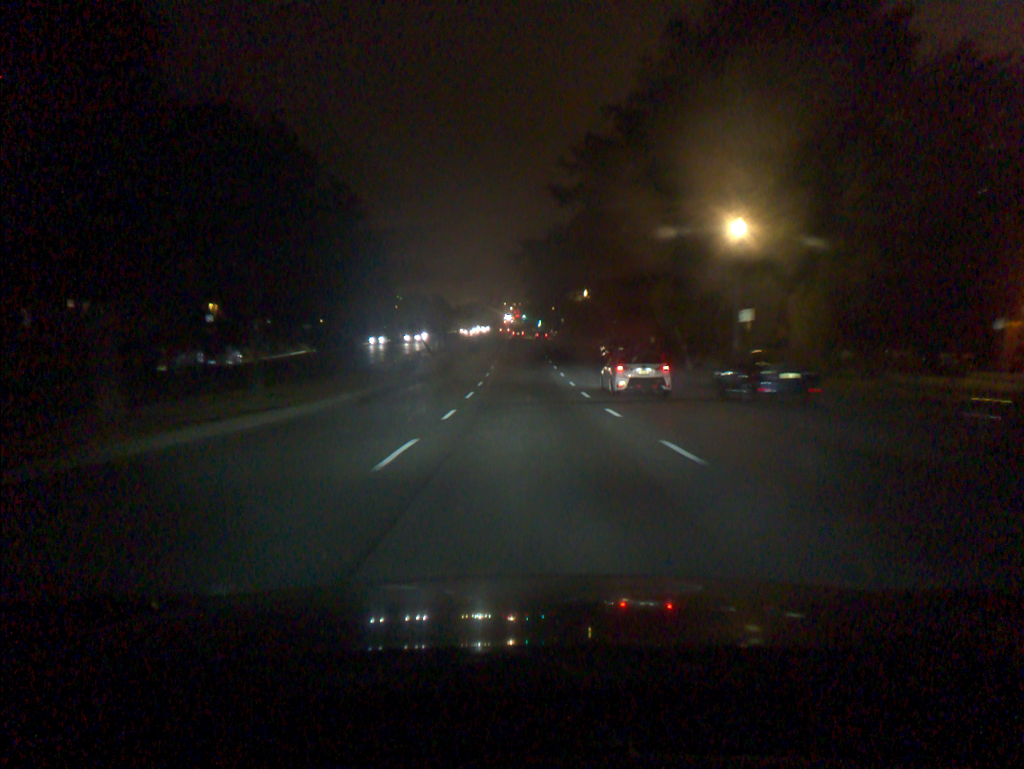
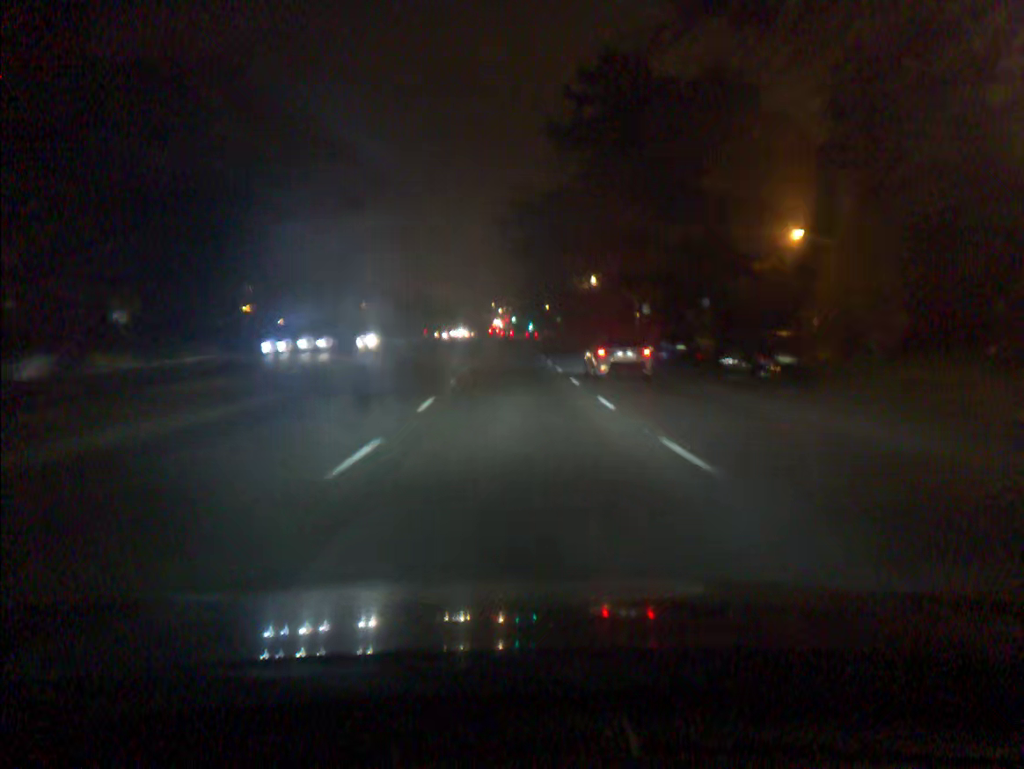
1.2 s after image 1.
(+0.2, +22.2) m; +1°
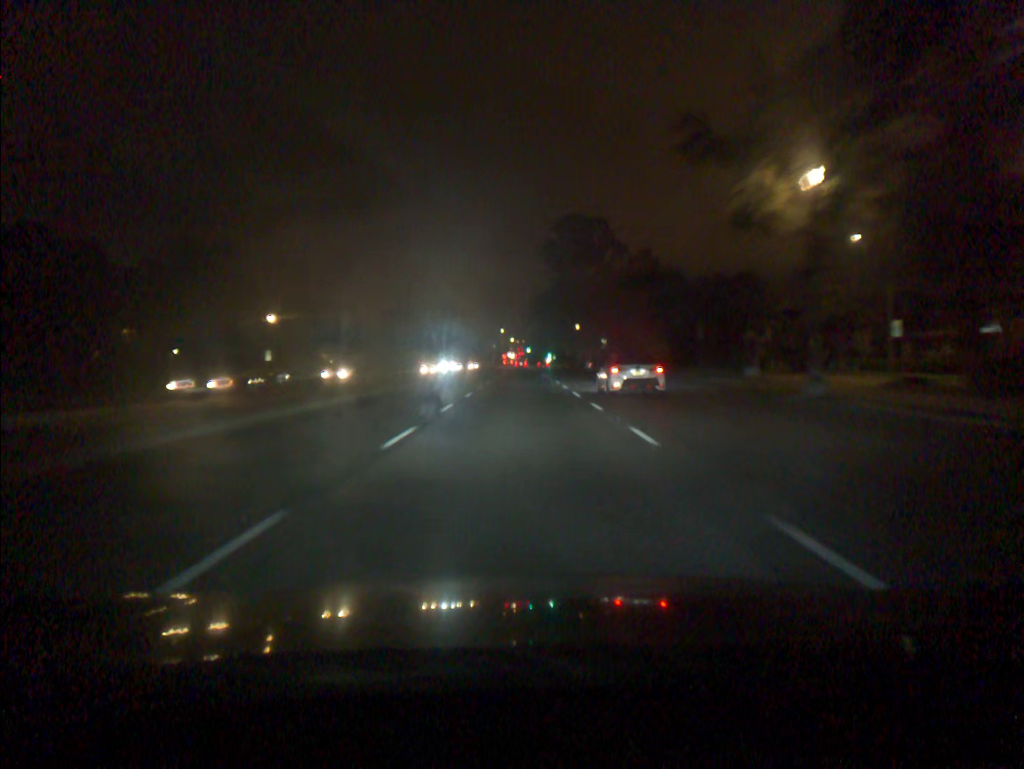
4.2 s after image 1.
(-0.7, +55.6) m; -1°
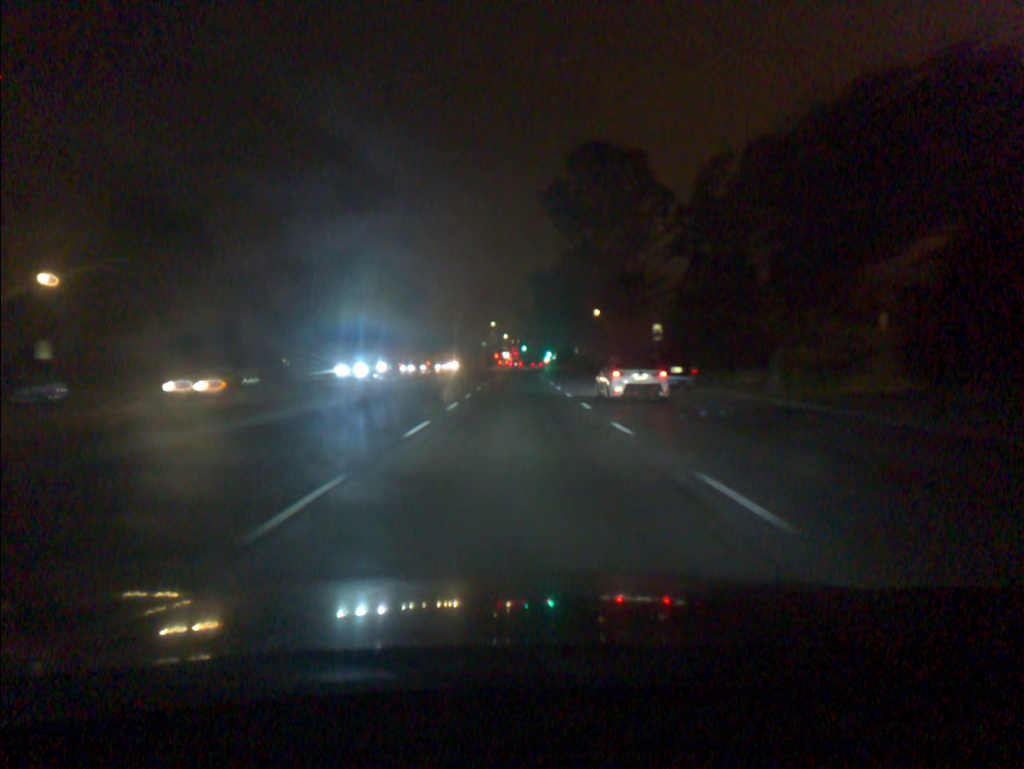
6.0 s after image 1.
(+0.1, +34.4) m; 0°
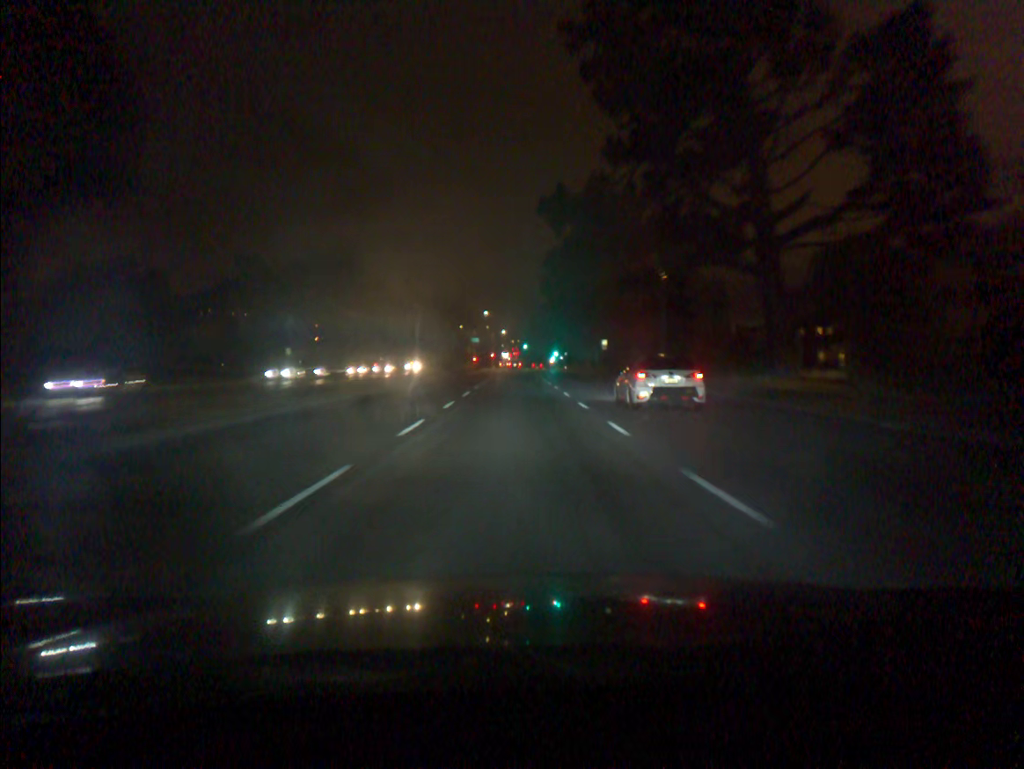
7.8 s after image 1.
(0.0, +36.1) m; 0°
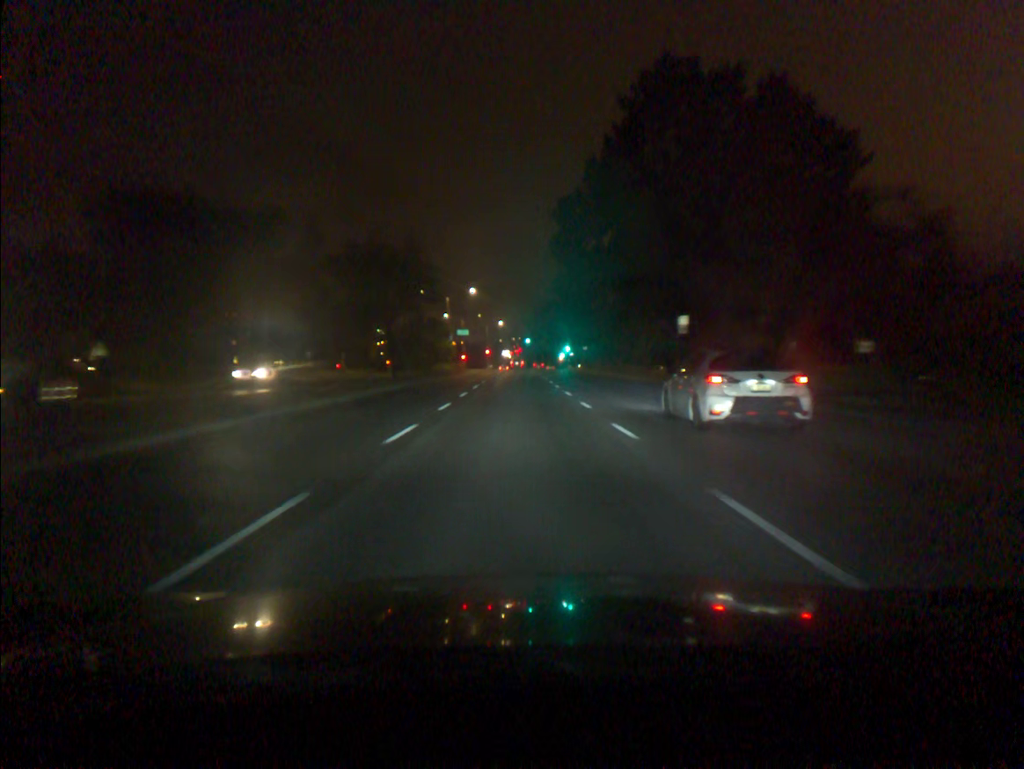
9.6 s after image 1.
(0.0, +37.7) m; 0°
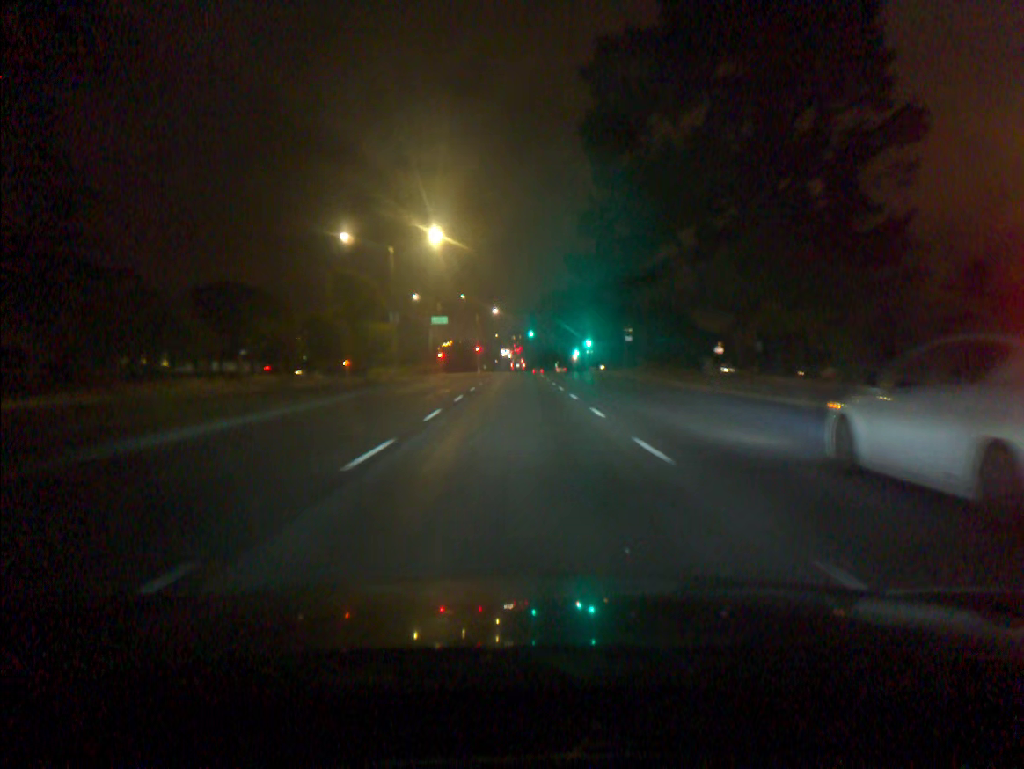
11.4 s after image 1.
(0.0, +39.0) m; 0°
